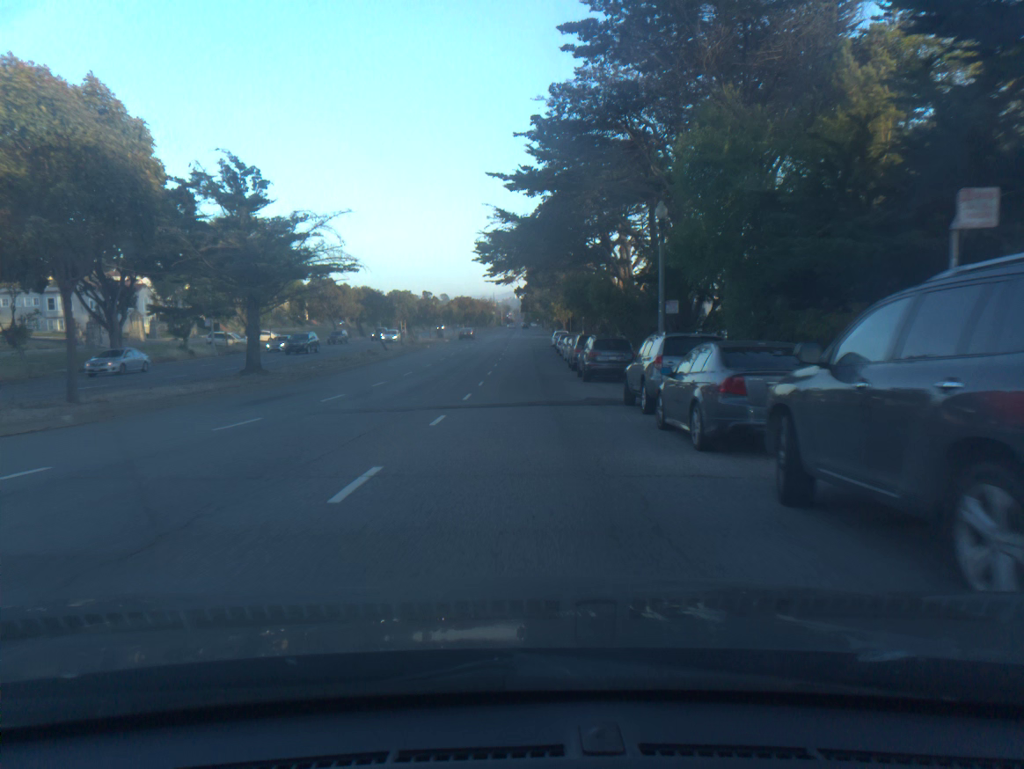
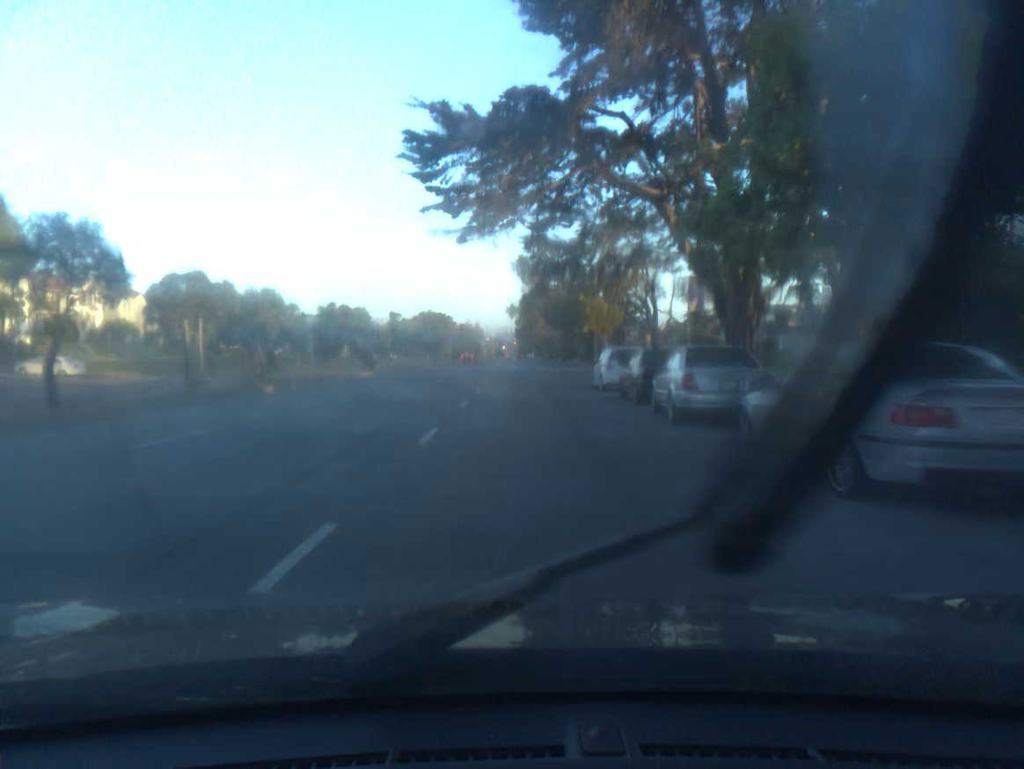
(0.0, +45.7) m; 0°
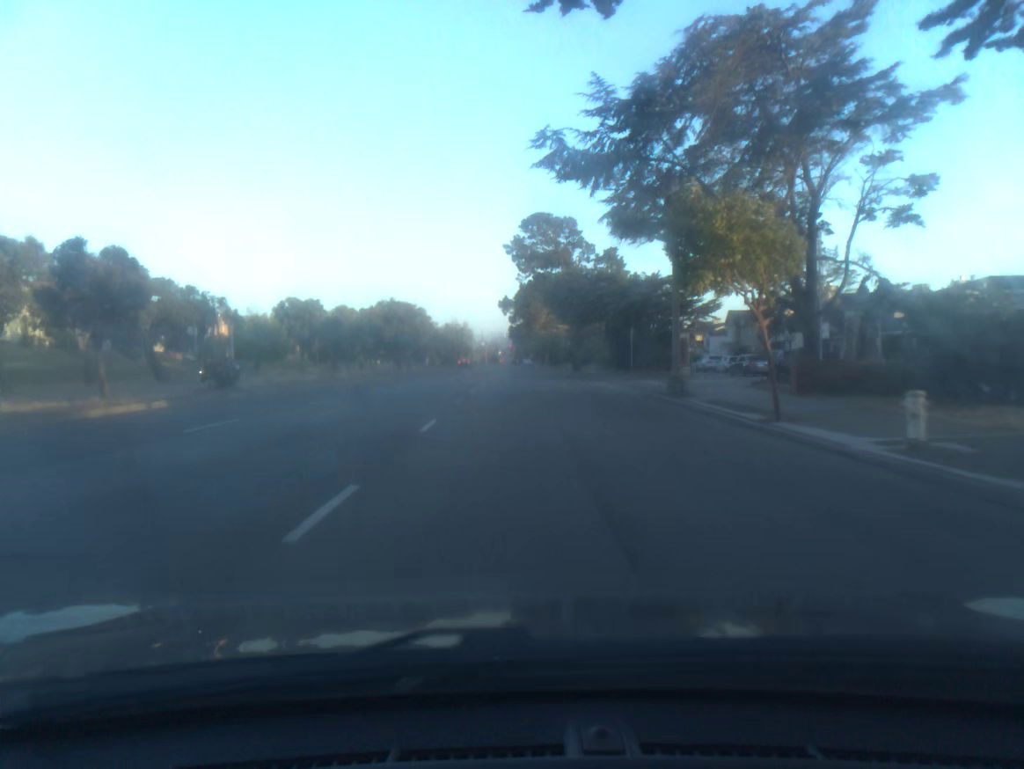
(+0.1, +27.5) m; 0°
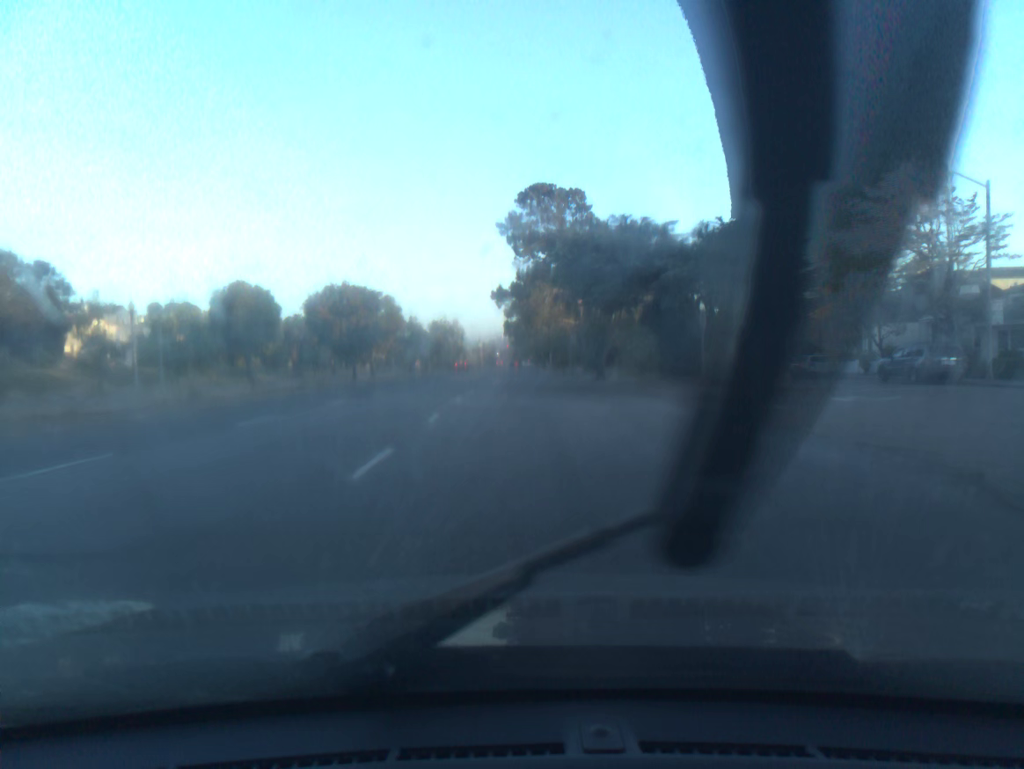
(0.0, +18.9) m; 0°
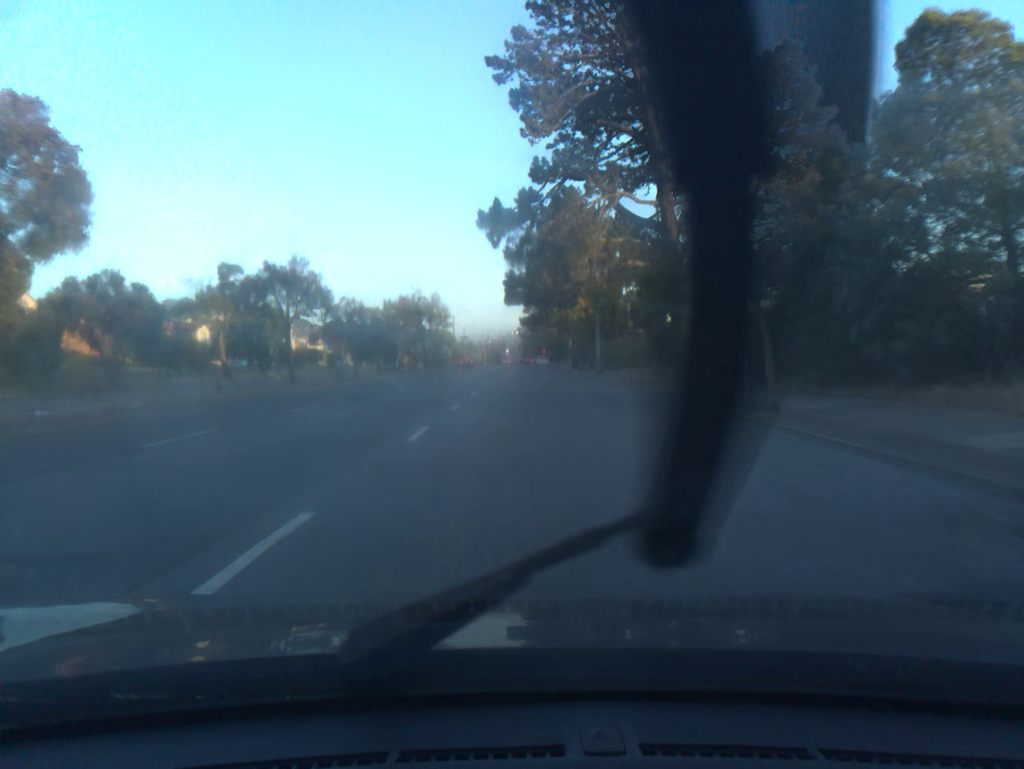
(-0.4, +48.1) m; -1°
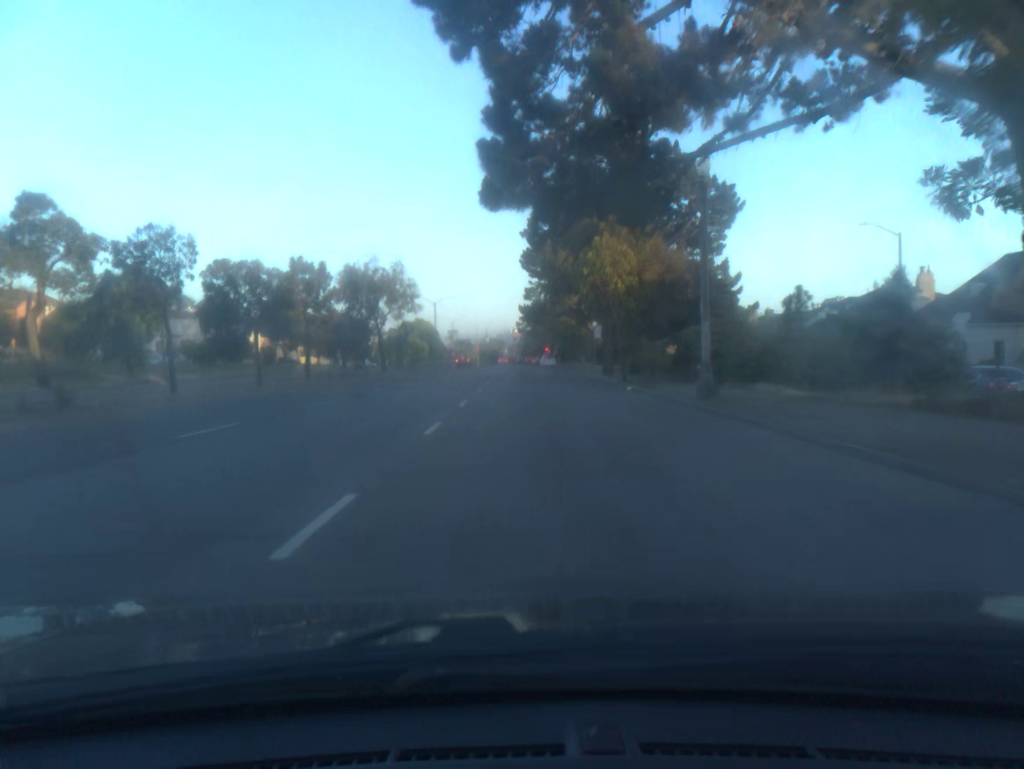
(-0.1, +28.4) m; 0°
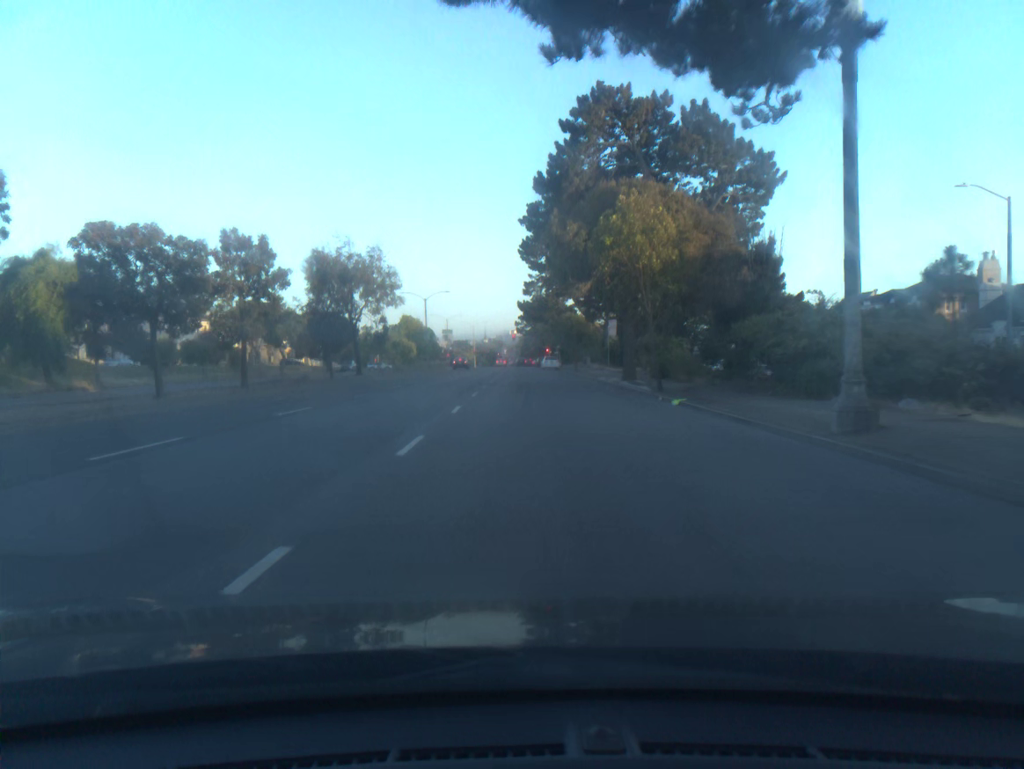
(0.0, +9.3) m; 0°
